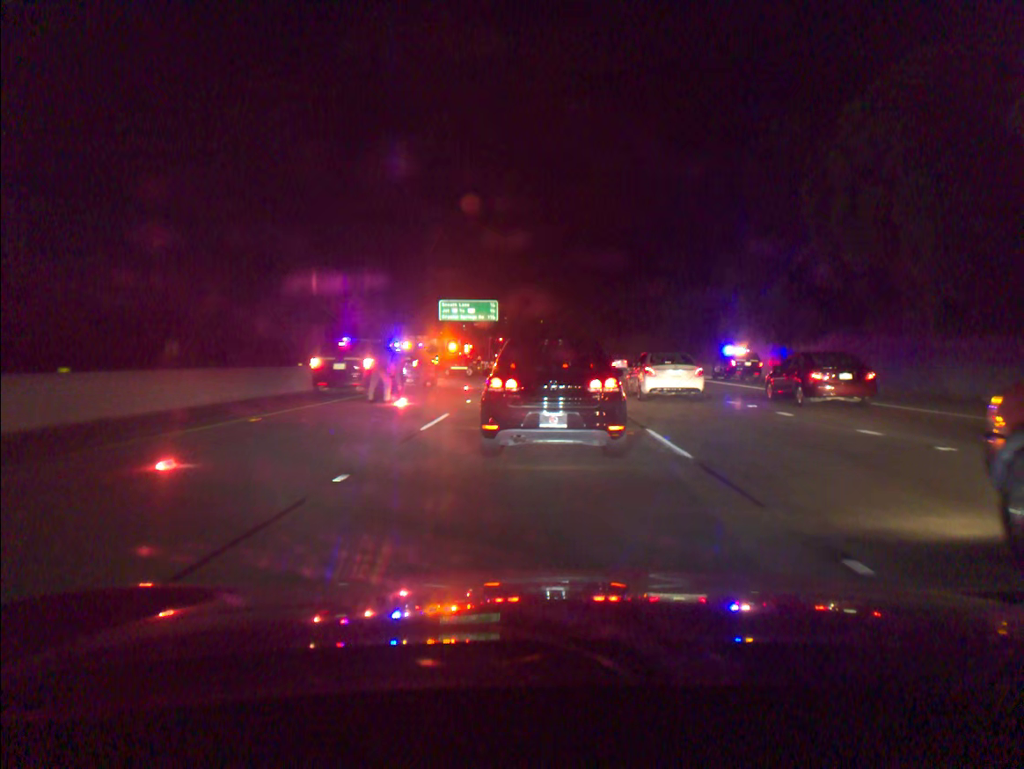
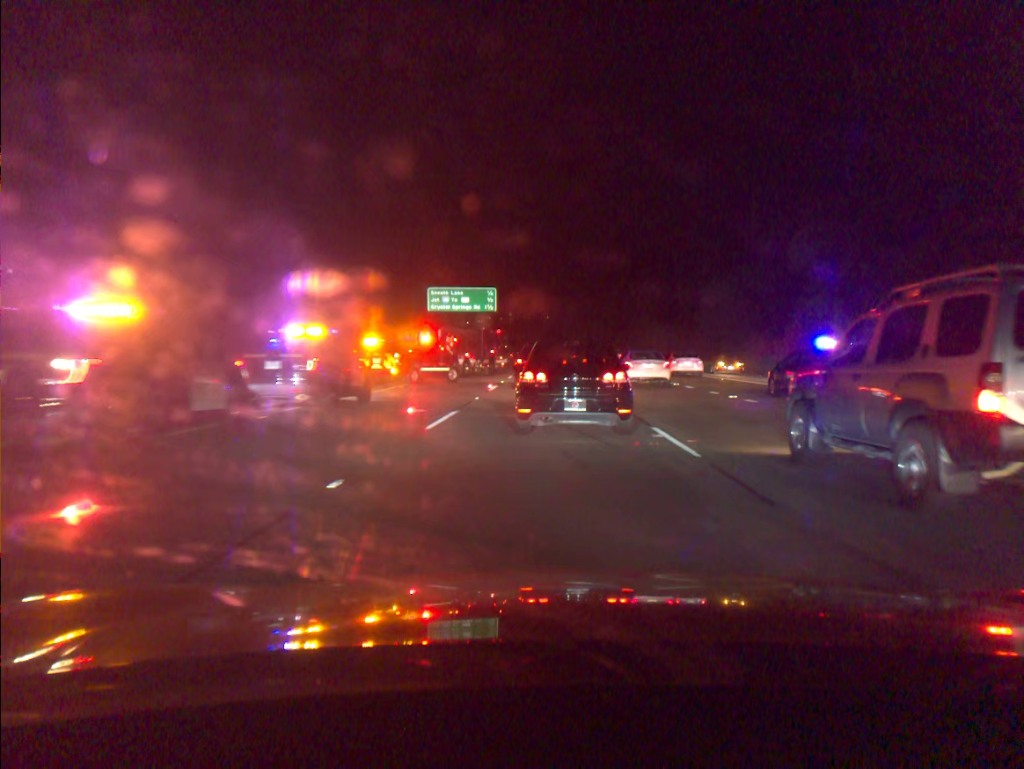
(-0.1, +14.5) m; 0°
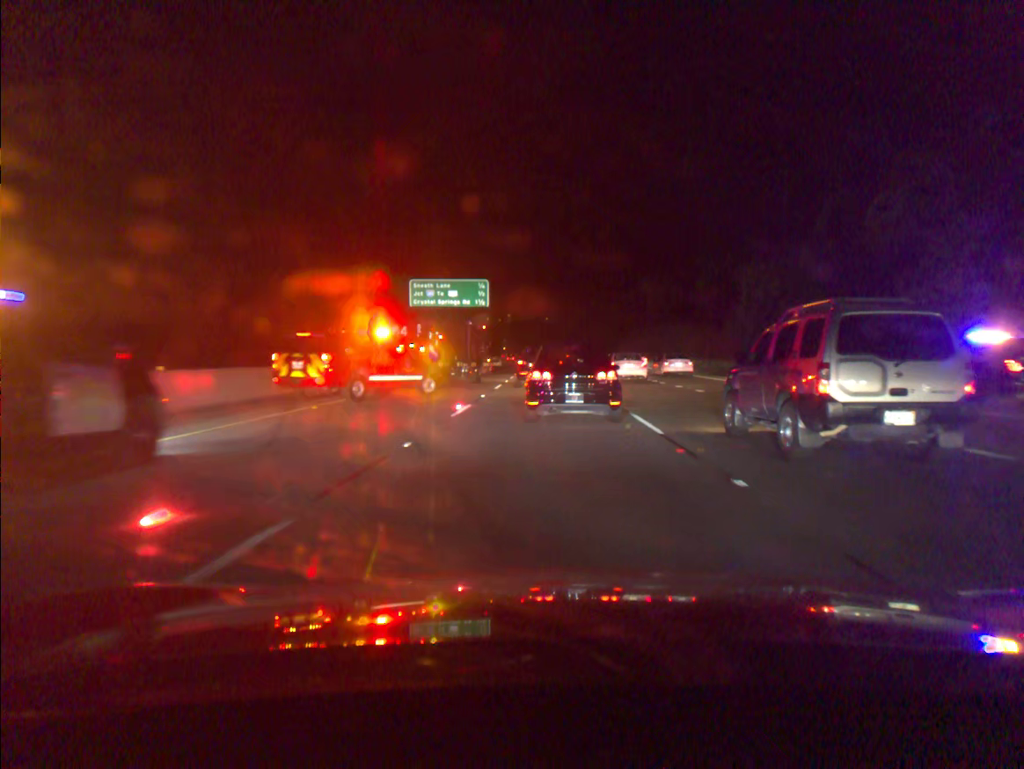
(+0.1, +11.3) m; 0°
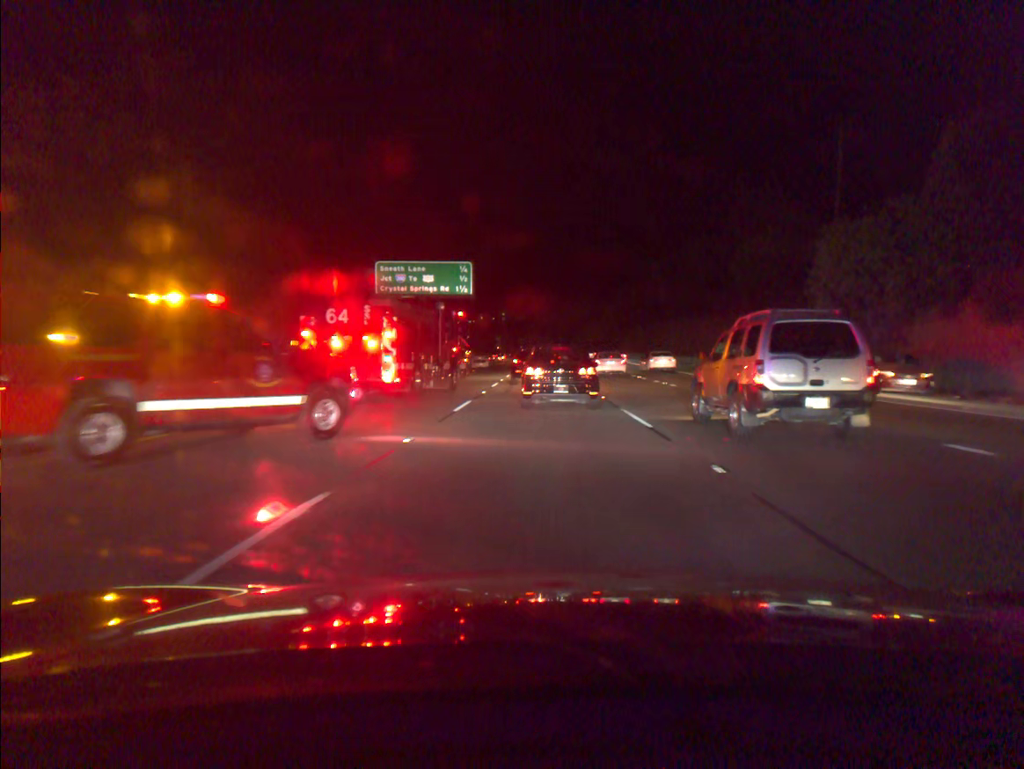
(0.0, +12.9) m; 0°
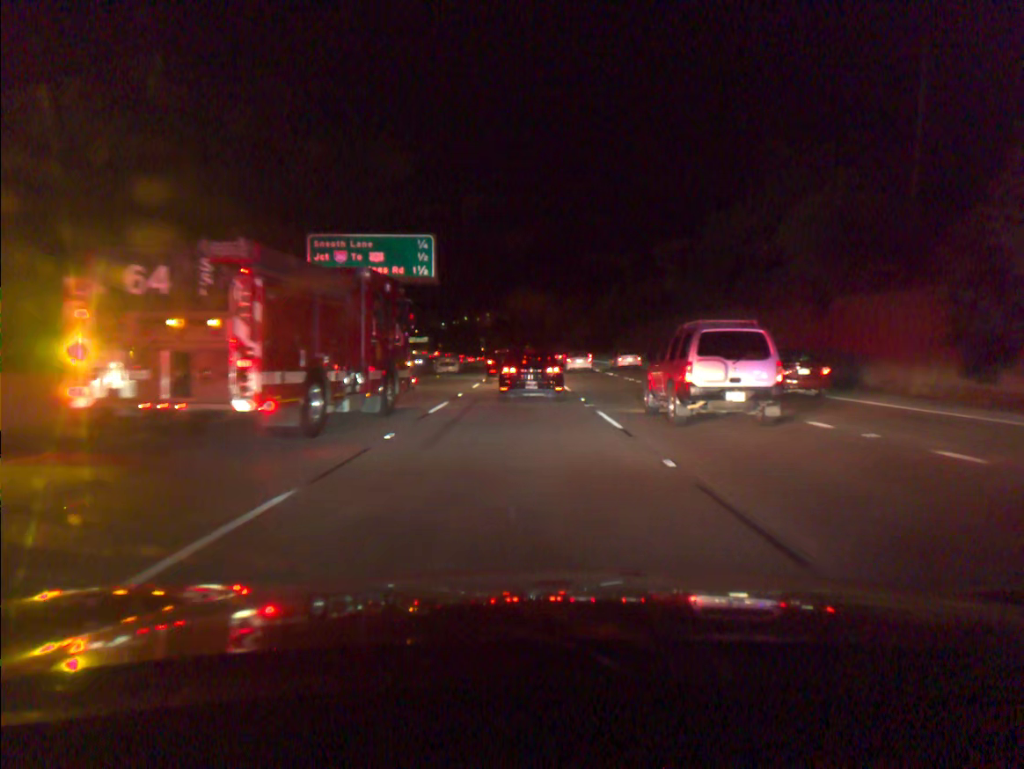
(+0.1, +14.1) m; +1°
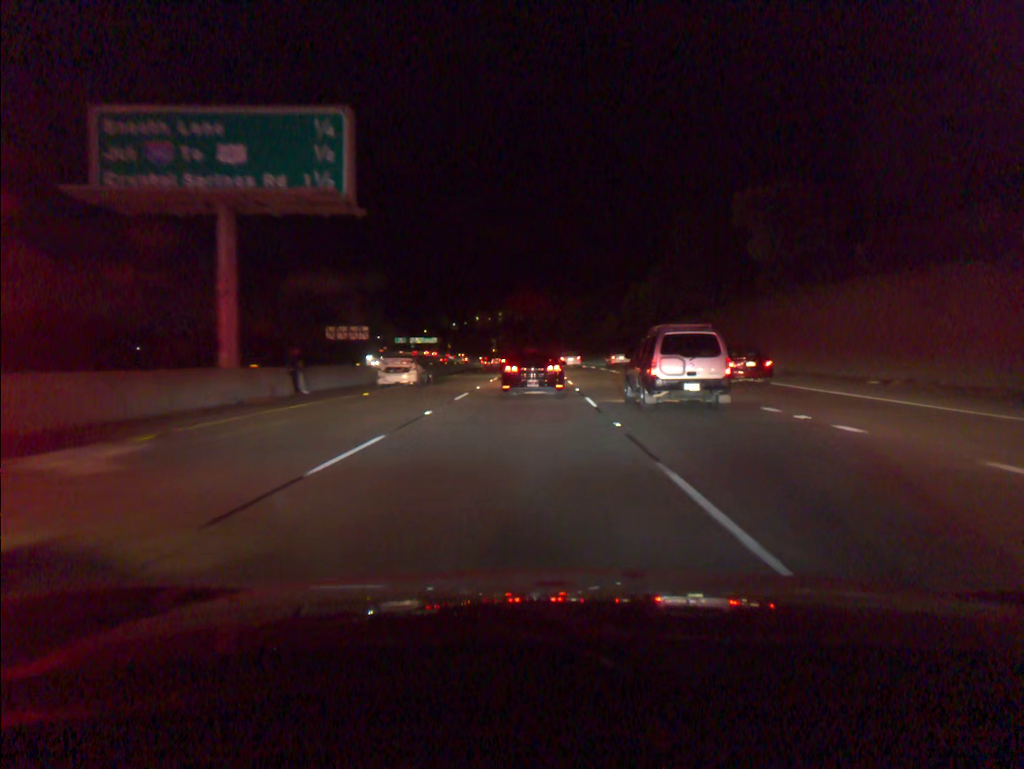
(-0.3, +23.5) m; -1°
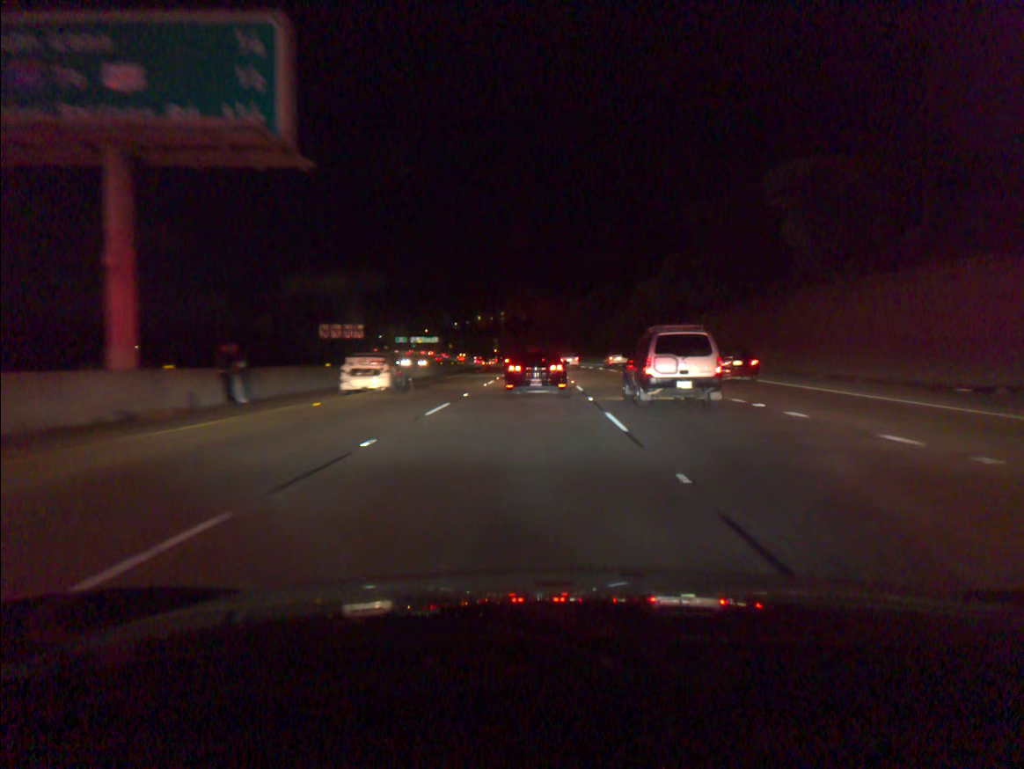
(0.0, +6.1) m; 0°
